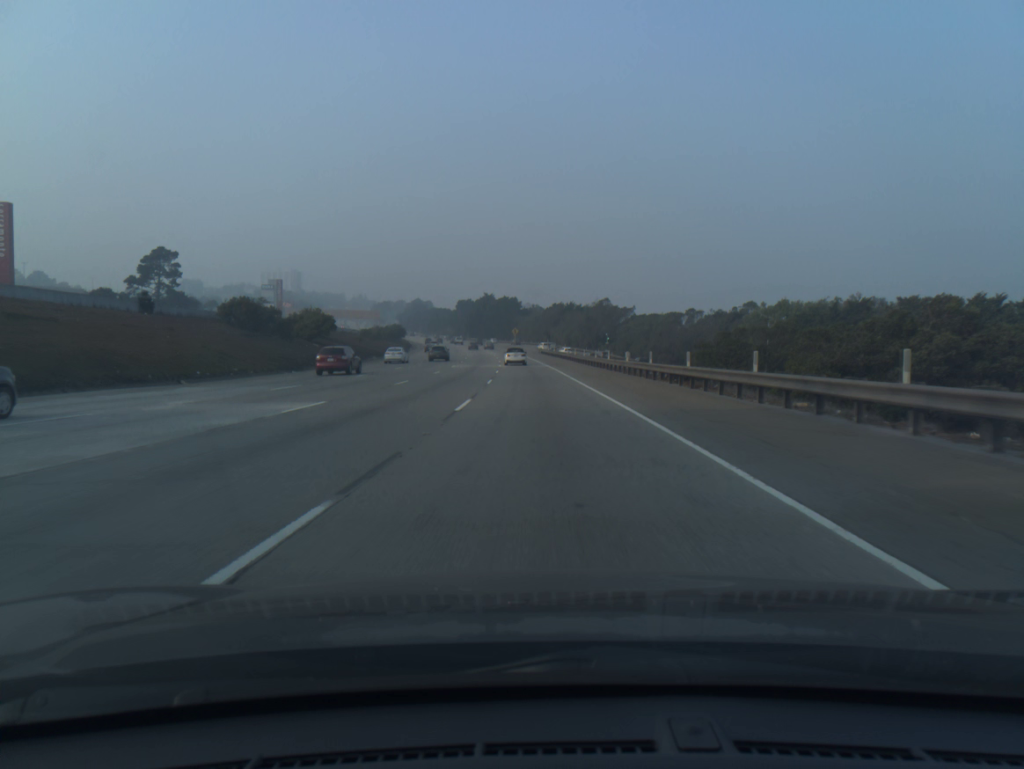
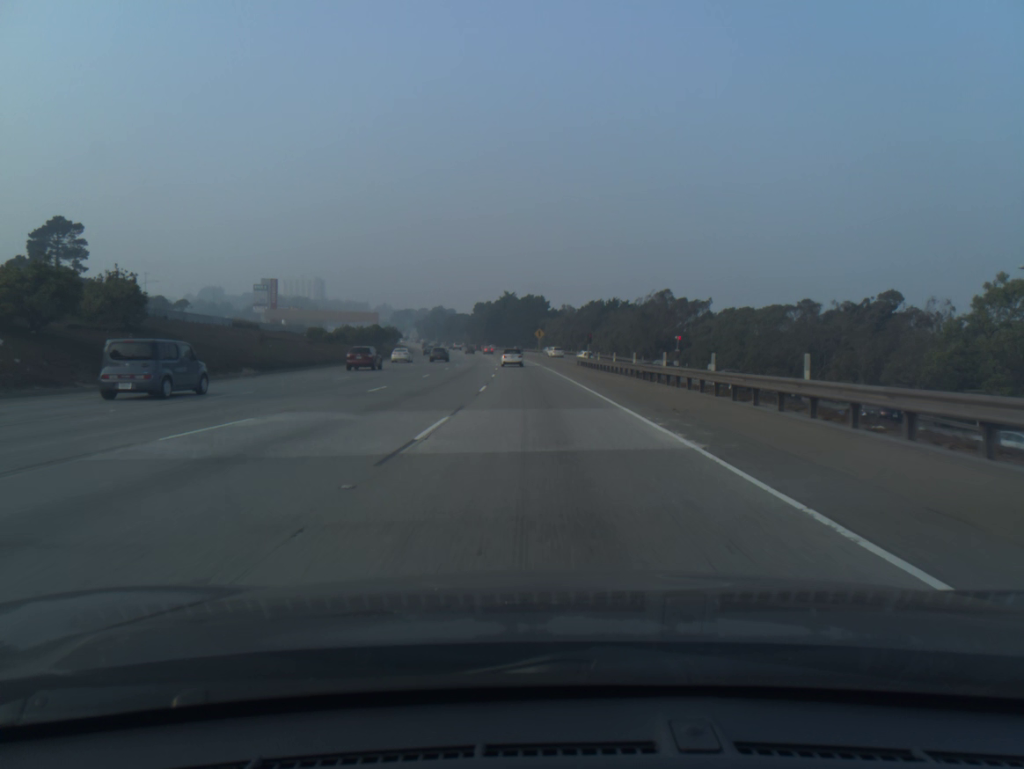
(-0.9, +49.2) m; -2°
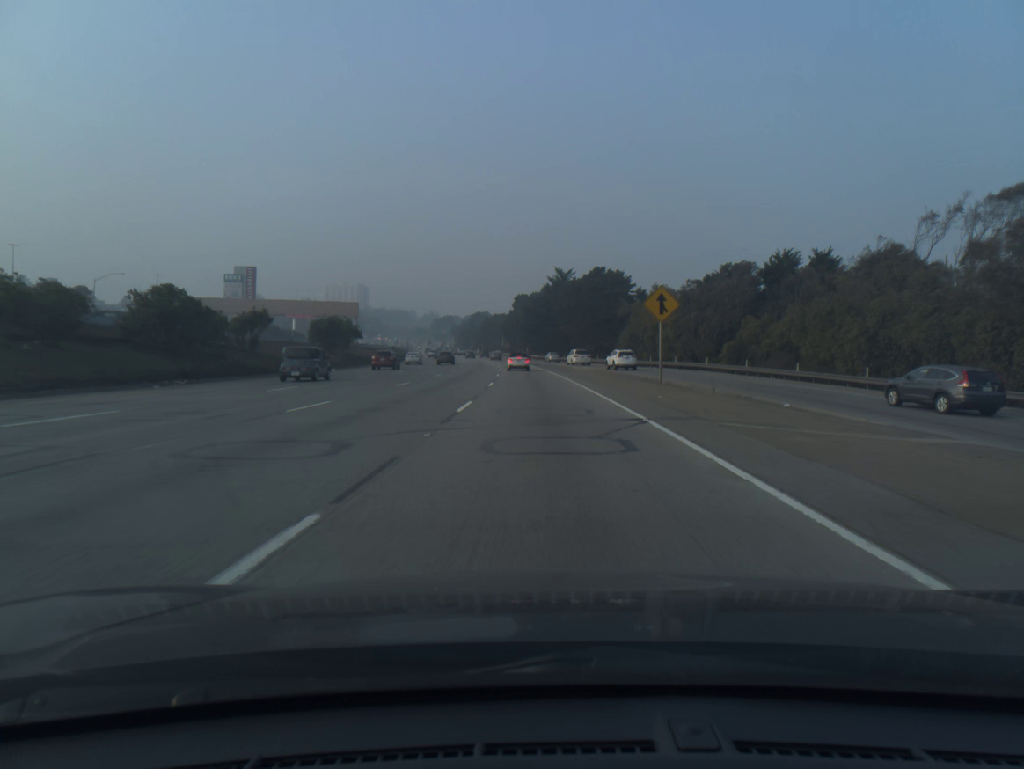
(-2.9, +82.2) m; -4°
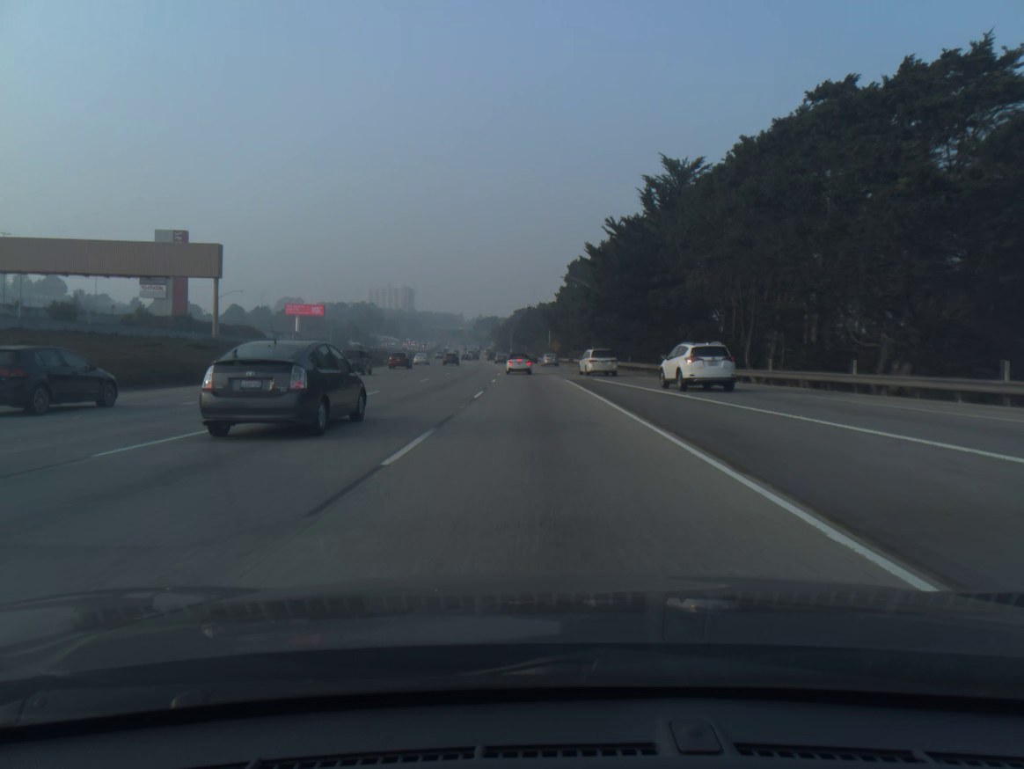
(-2.6, +81.0) m; -4°
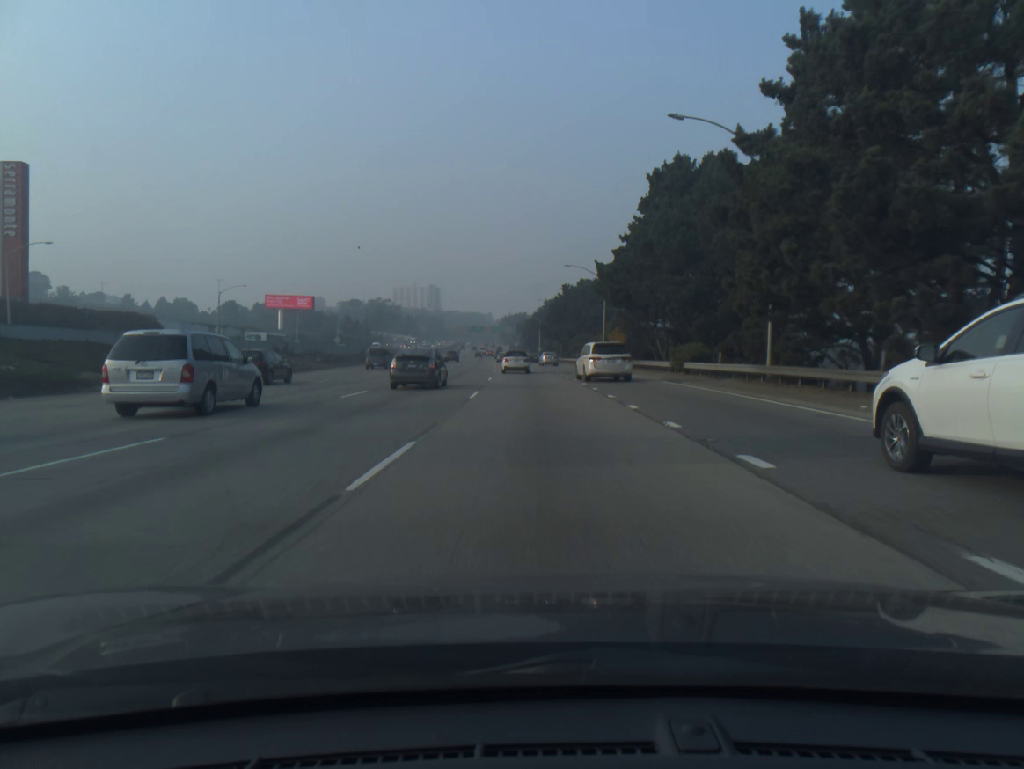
(-1.5, +60.6) m; -2°
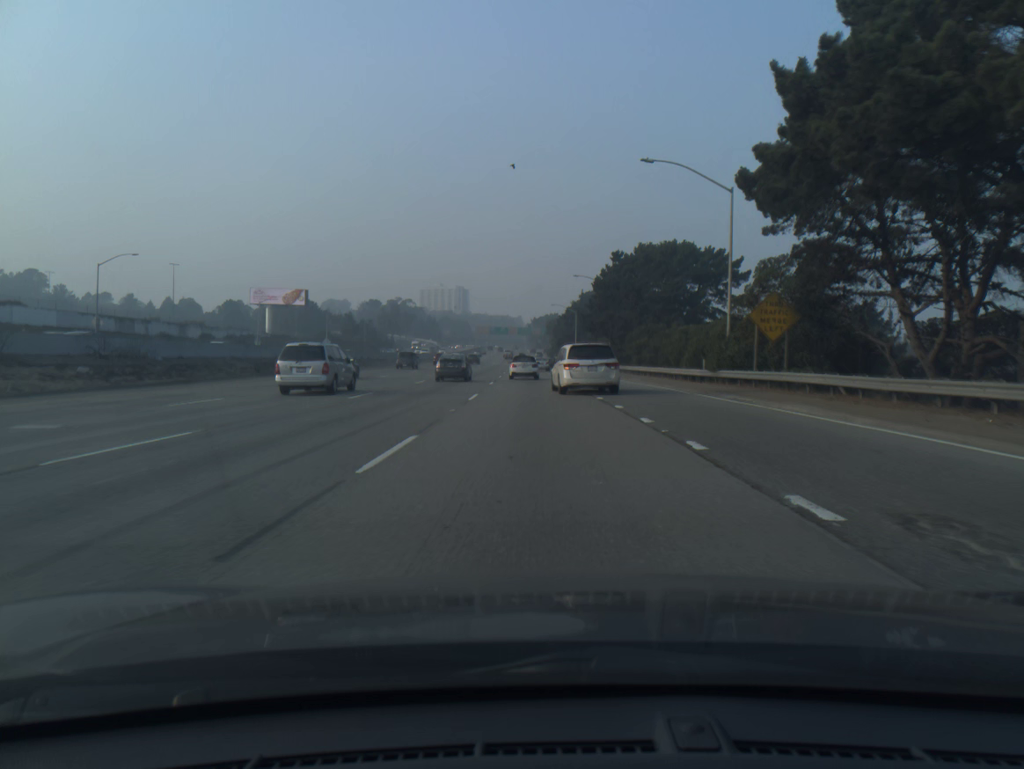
(-0.7, +42.8) m; -2°
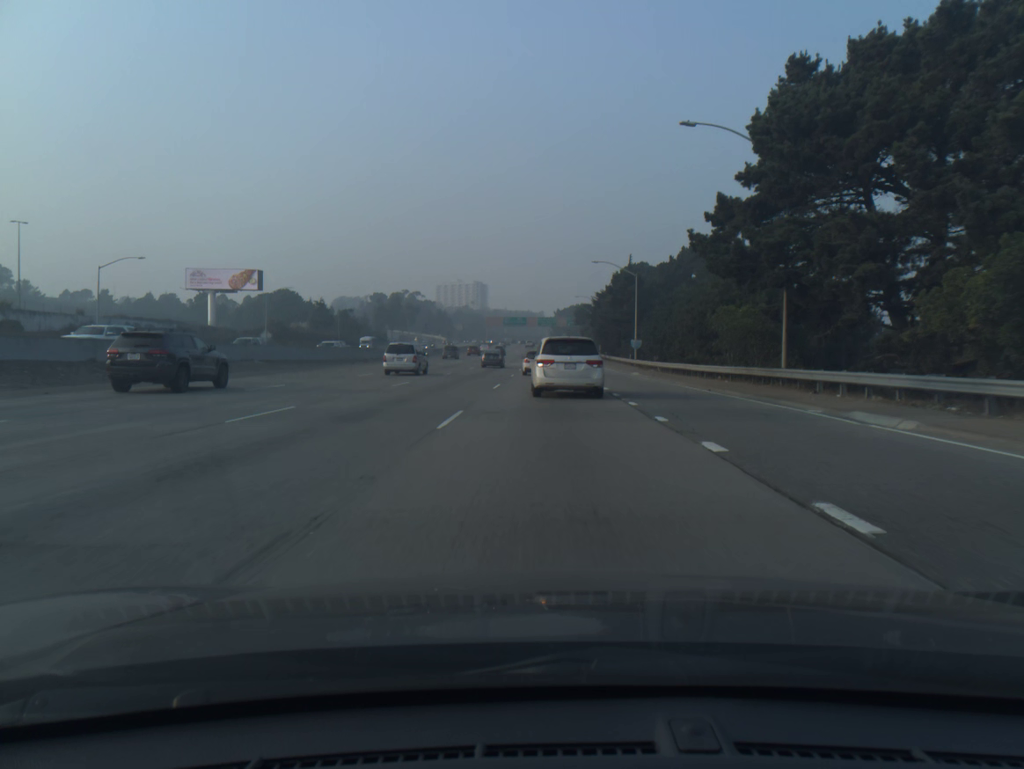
(-1.1, +54.3) m; -2°
